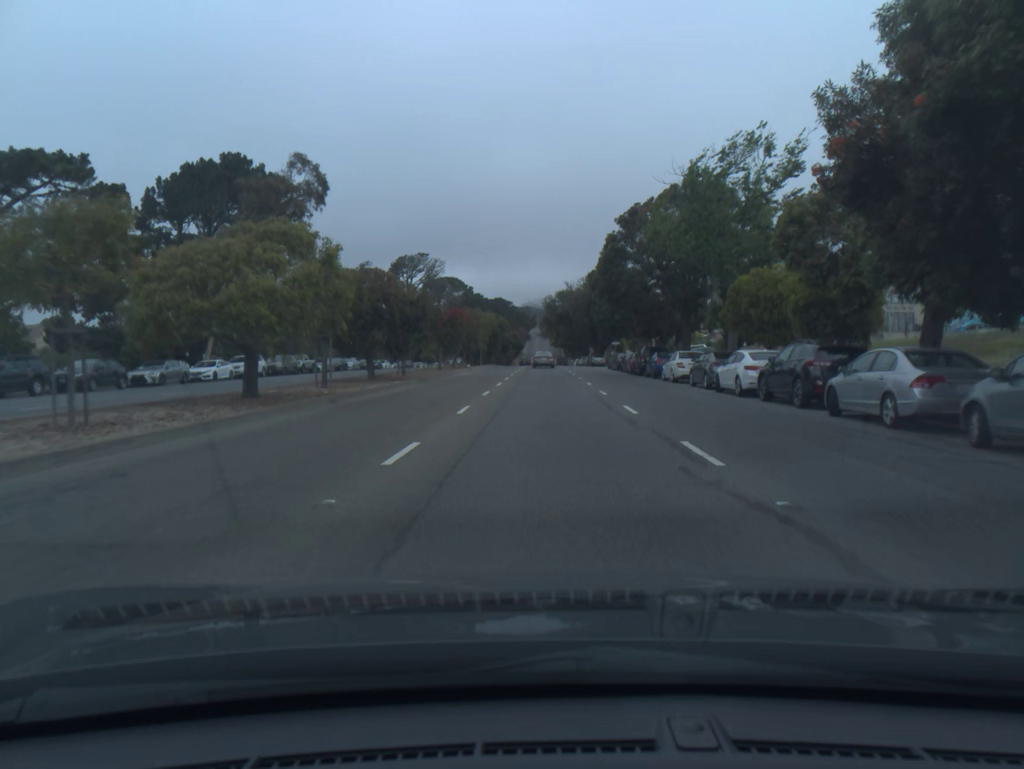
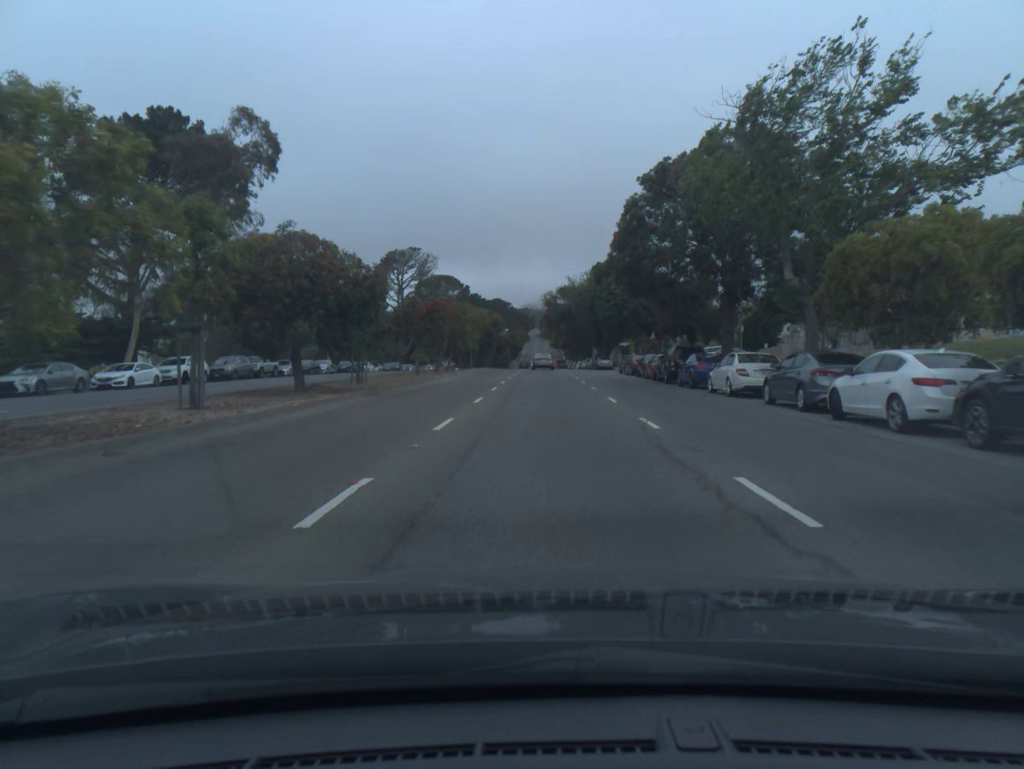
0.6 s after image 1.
(0.0, +10.4) m; 0°
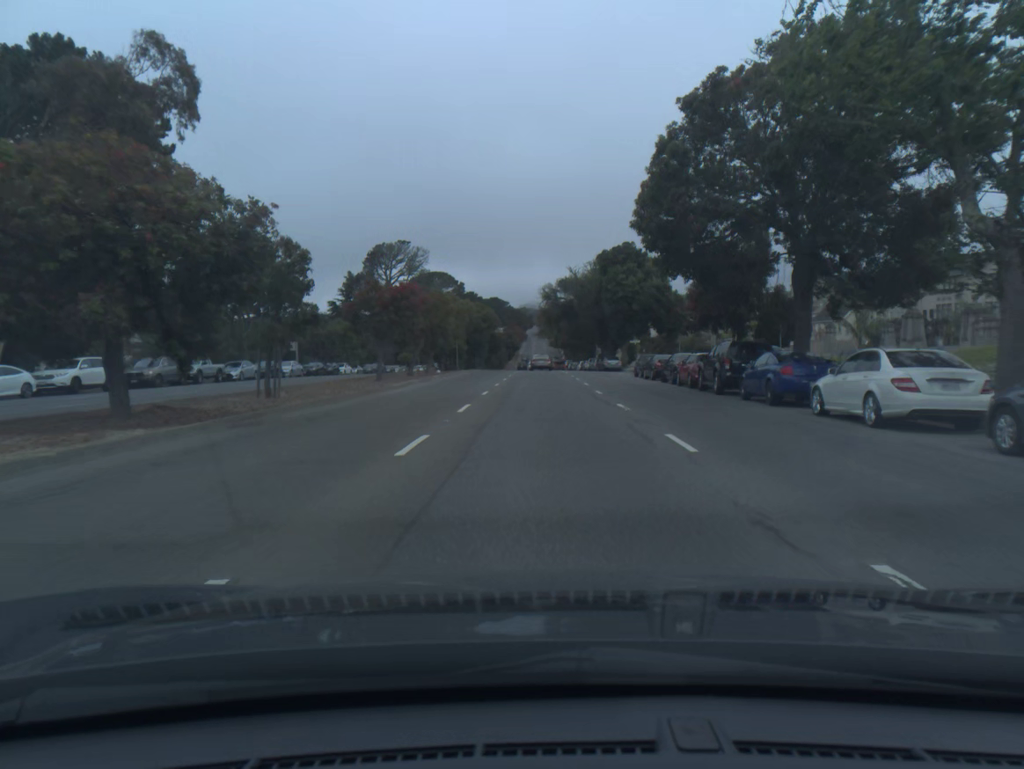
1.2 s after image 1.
(0.0, +10.6) m; 0°
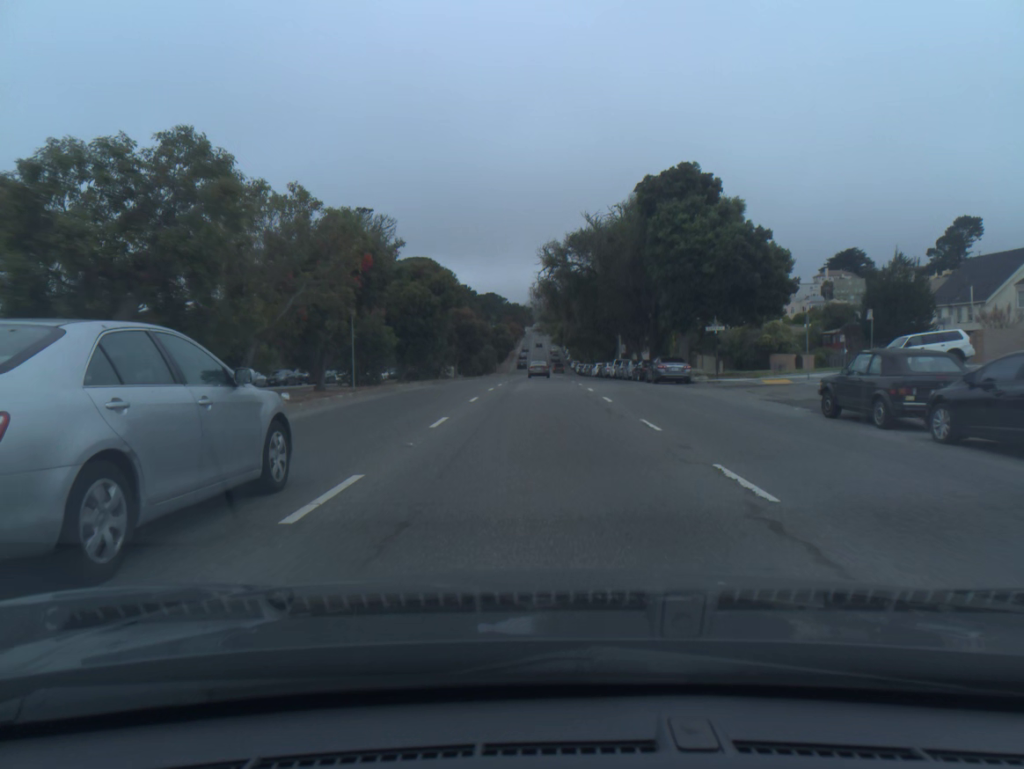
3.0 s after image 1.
(0.0, +32.9) m; 0°
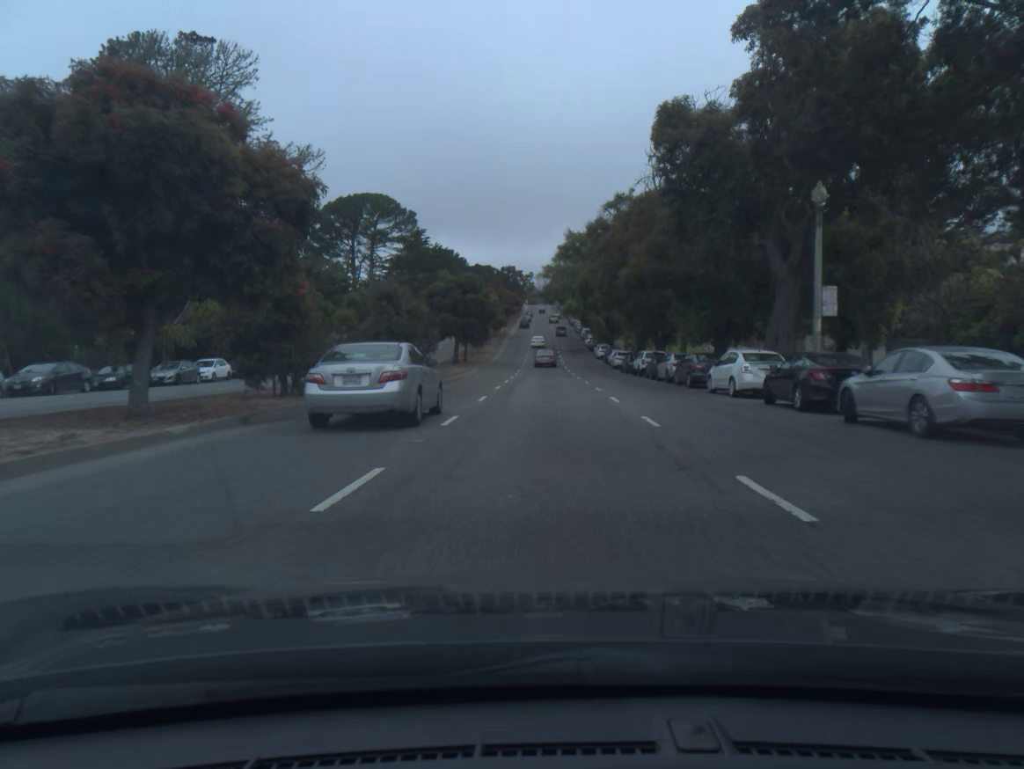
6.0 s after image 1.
(-0.2, +57.7) m; 0°
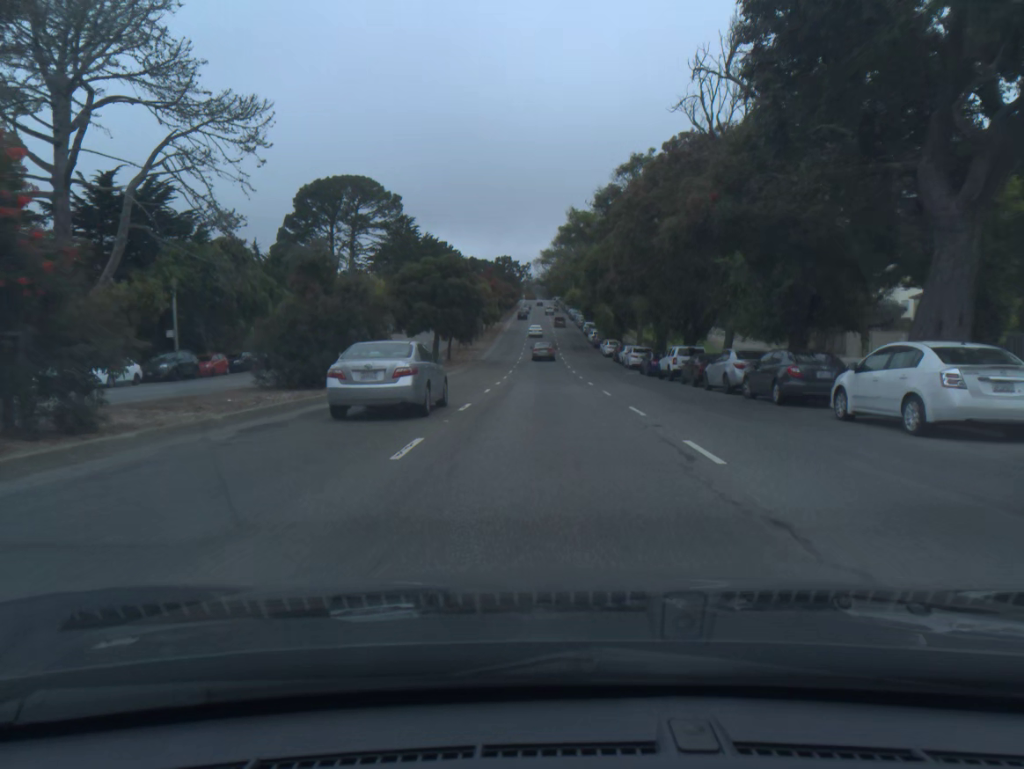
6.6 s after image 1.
(0.0, +11.8) m; 0°
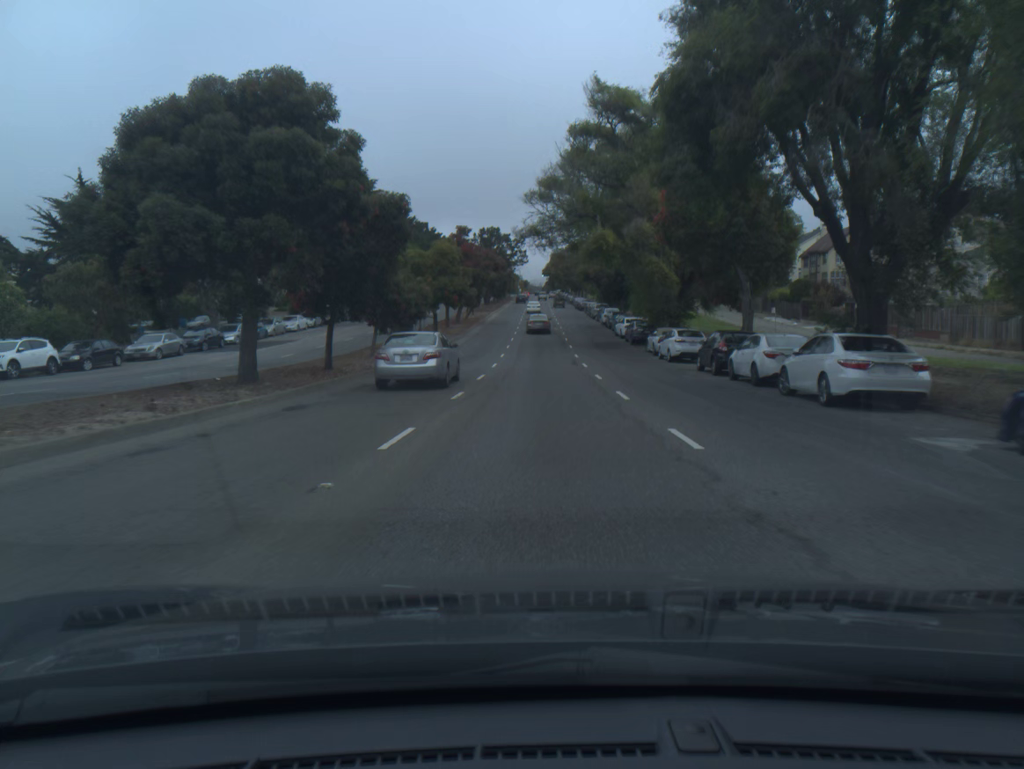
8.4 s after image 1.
(+0.1, +35.8) m; 0°
